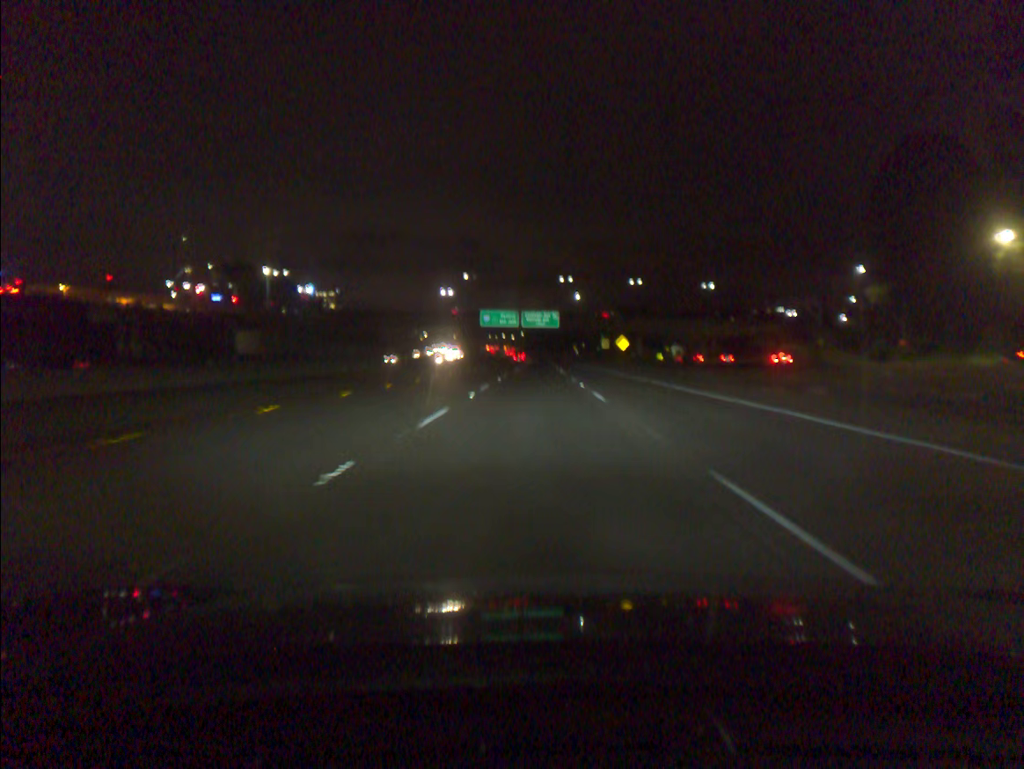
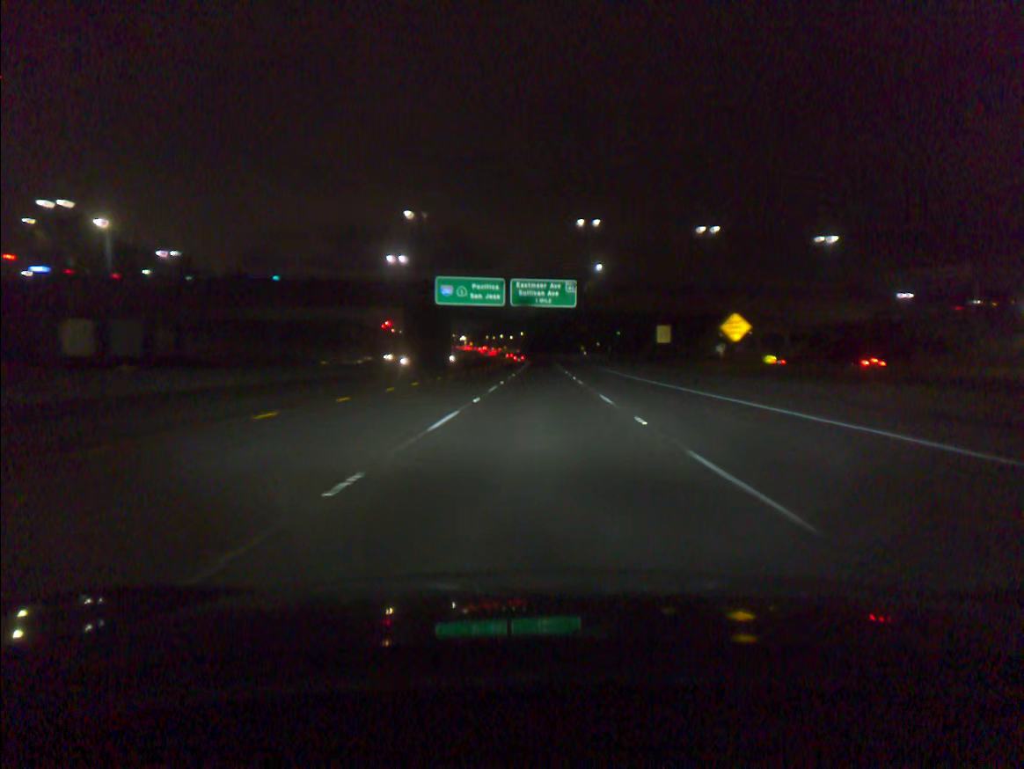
(-0.2, +60.0) m; 0°
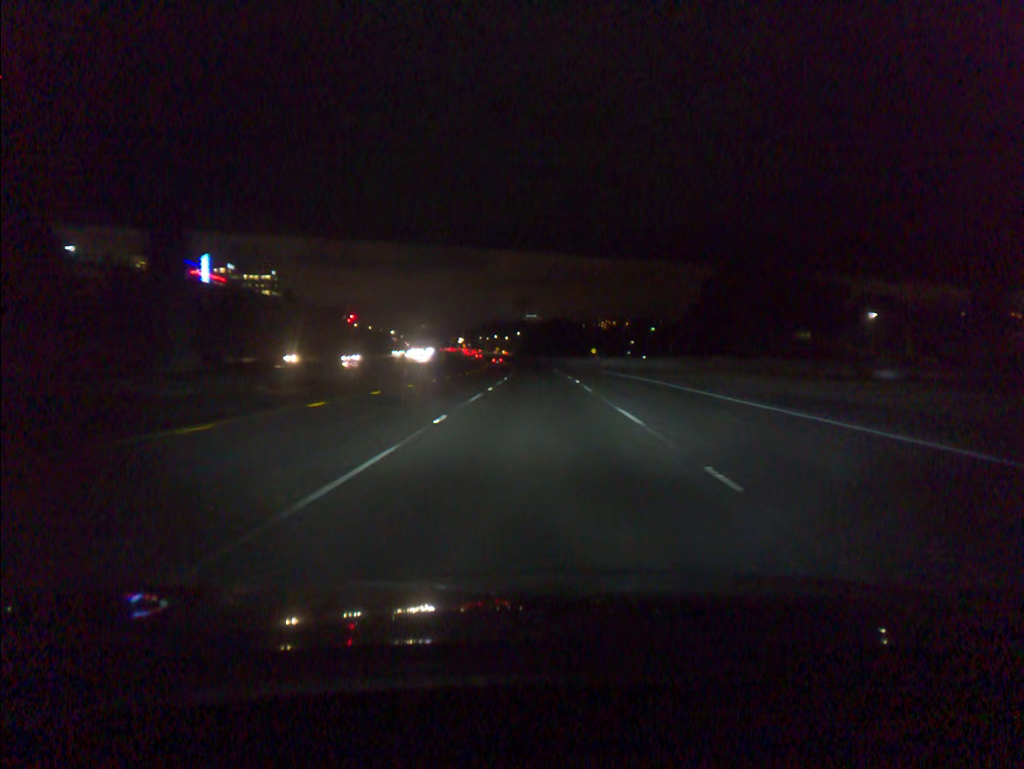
(+0.2, +79.2) m; 0°
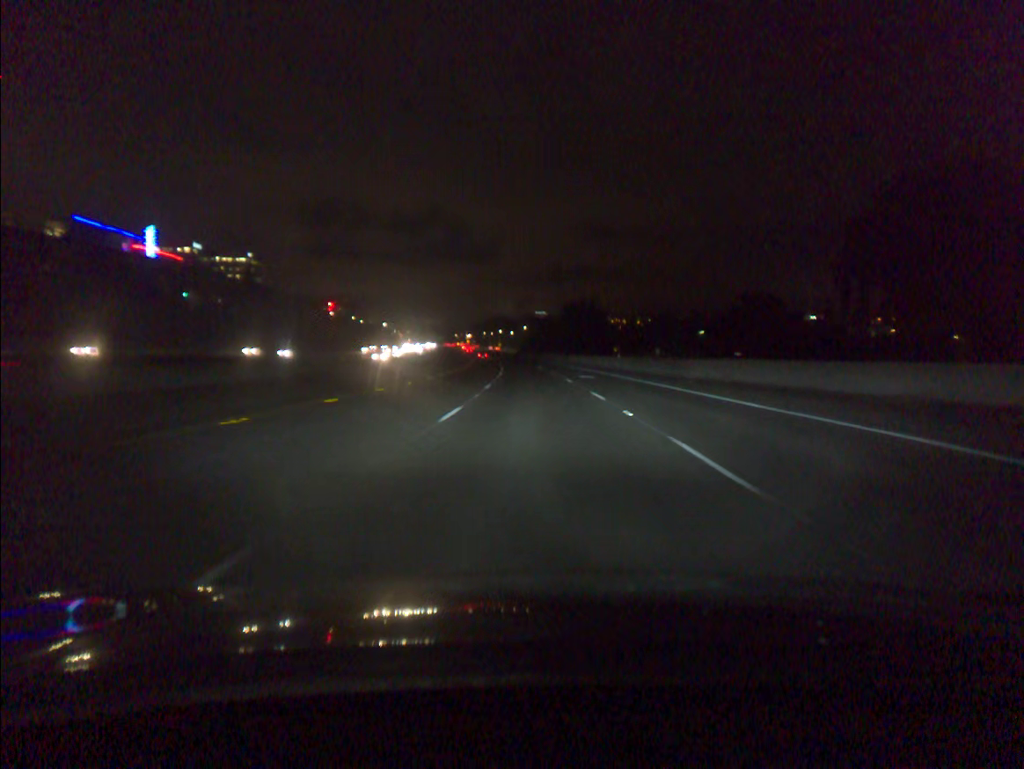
(-0.2, +49.3) m; -1°
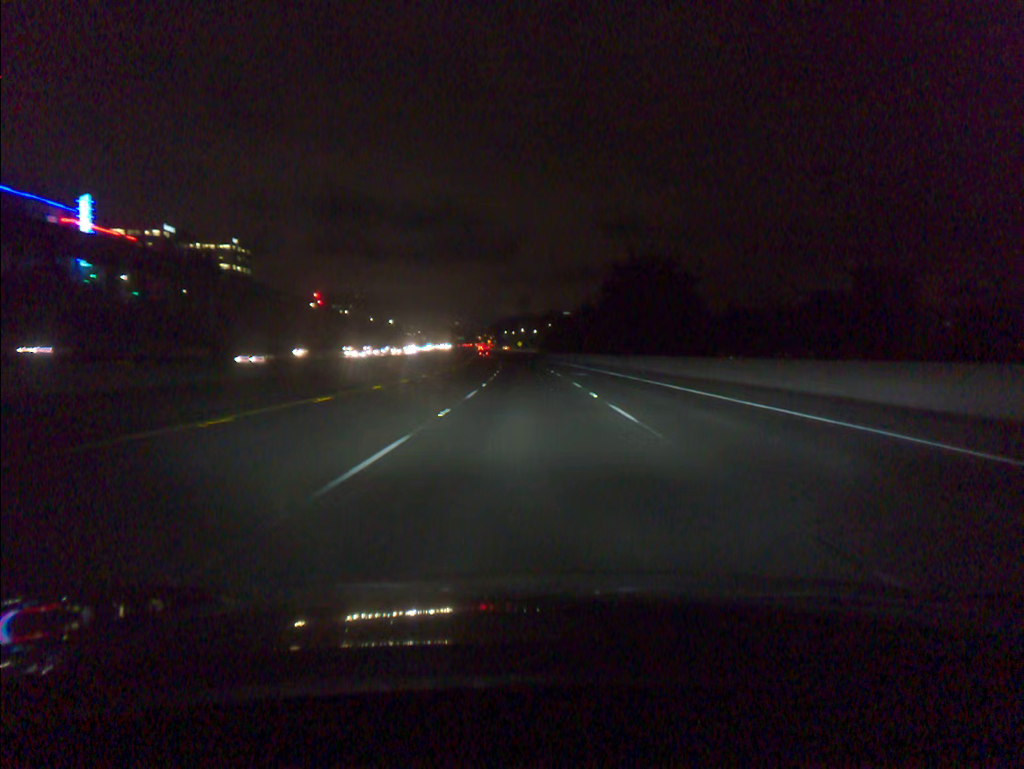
(-0.8, +50.8) m; -2°
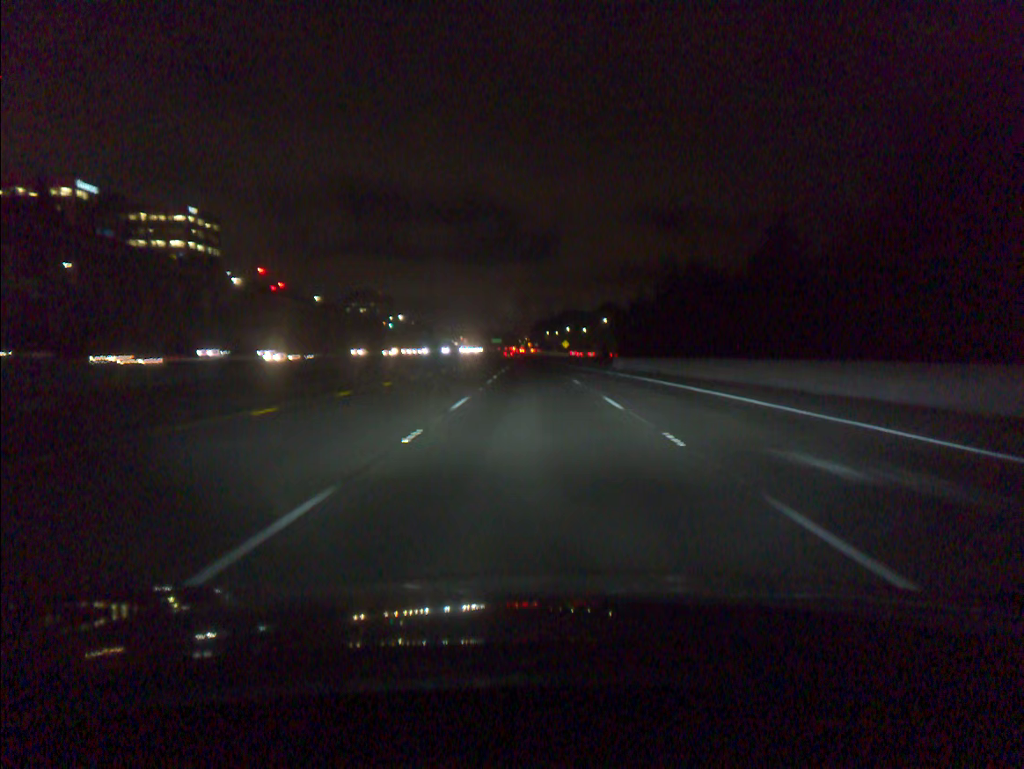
(-2.4, +85.1) m; -3°
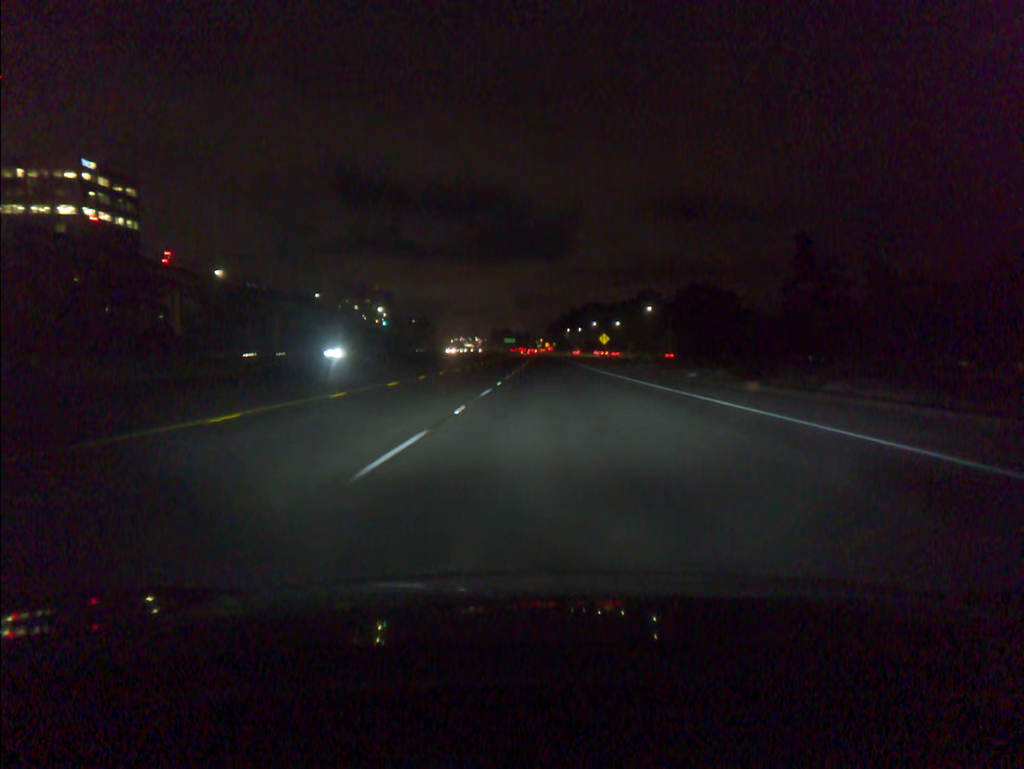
(-1.1, +67.3) m; -1°
